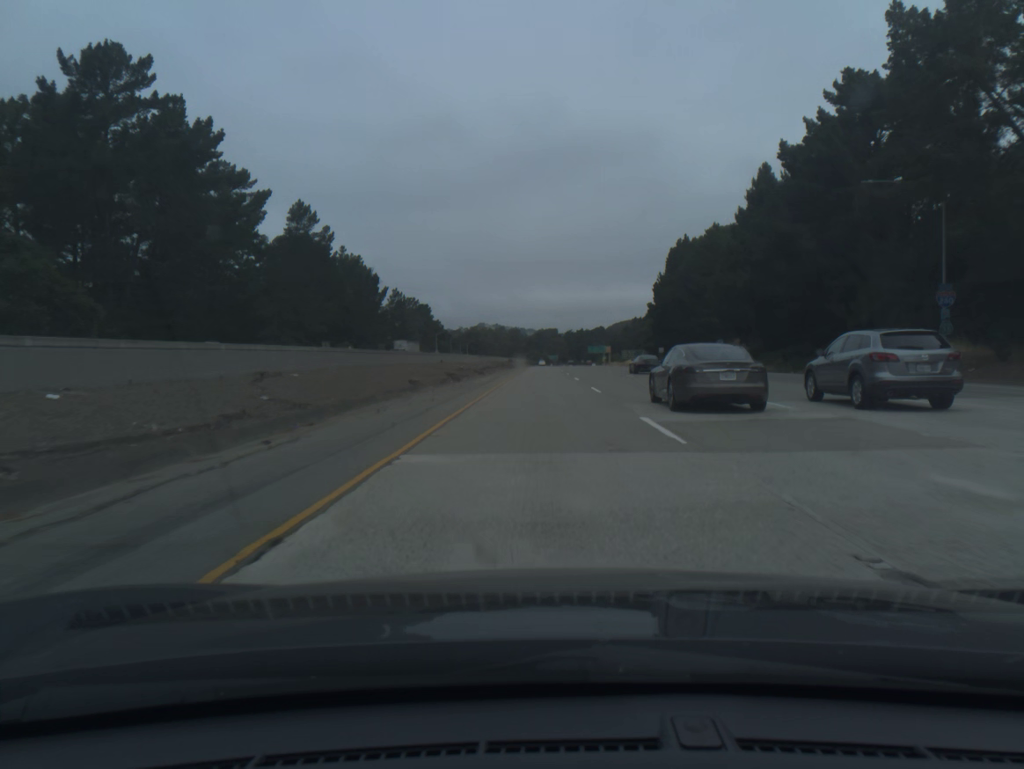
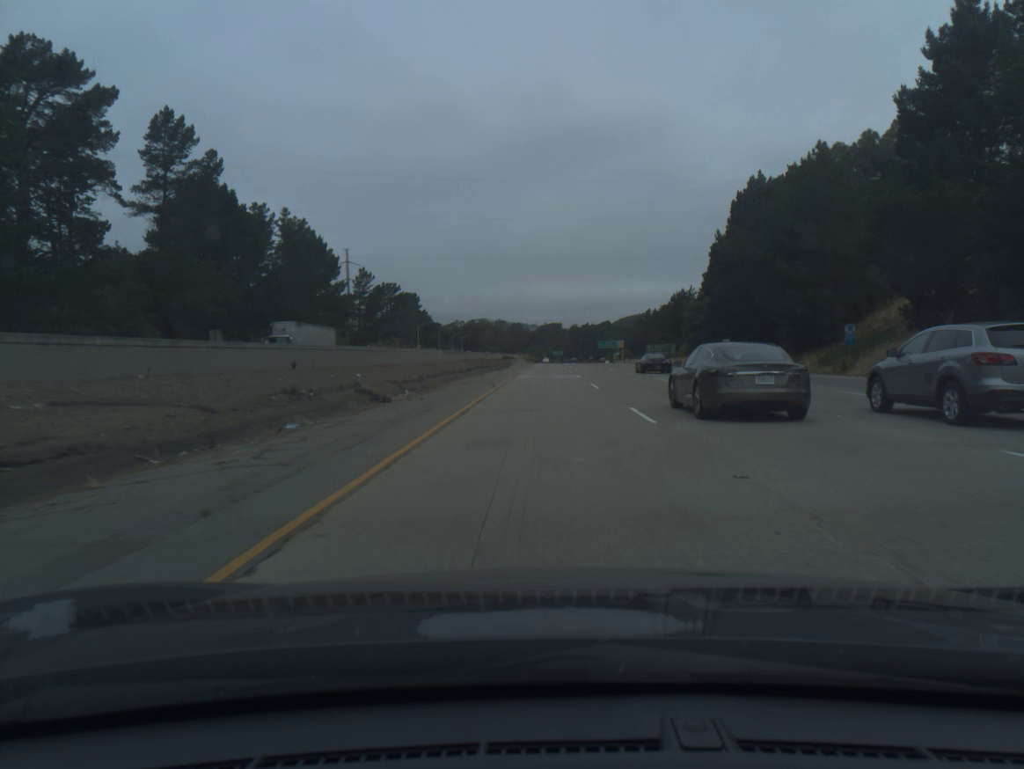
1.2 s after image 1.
(-0.1, +41.3) m; 0°
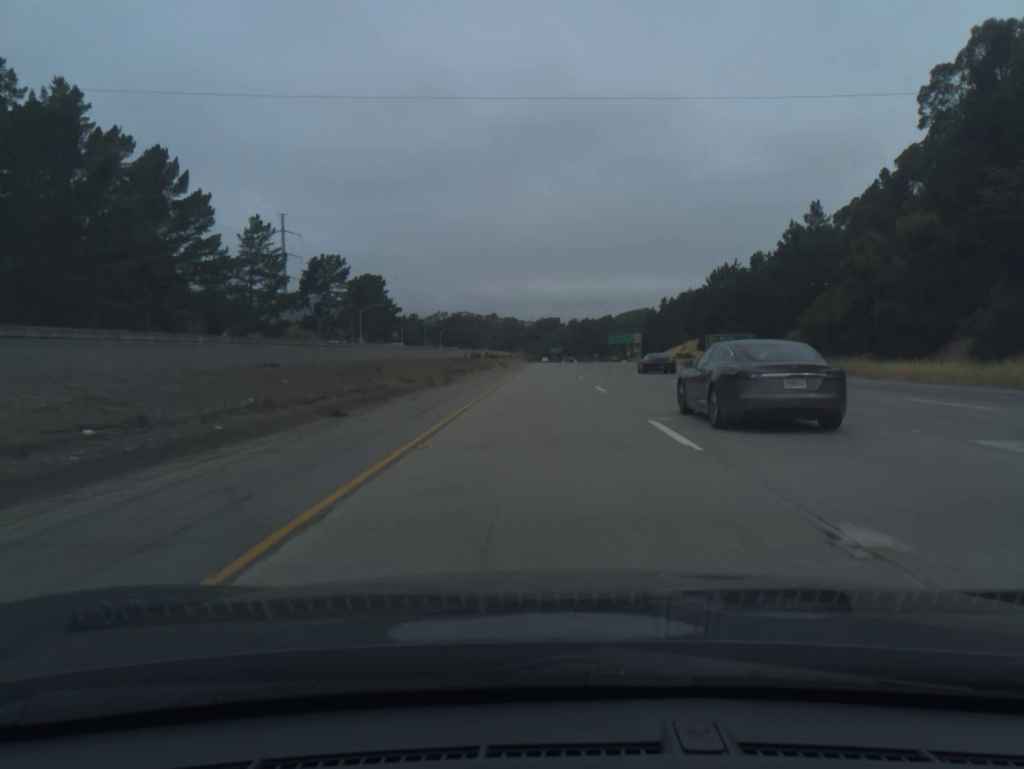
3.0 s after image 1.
(+0.1, +62.1) m; 0°
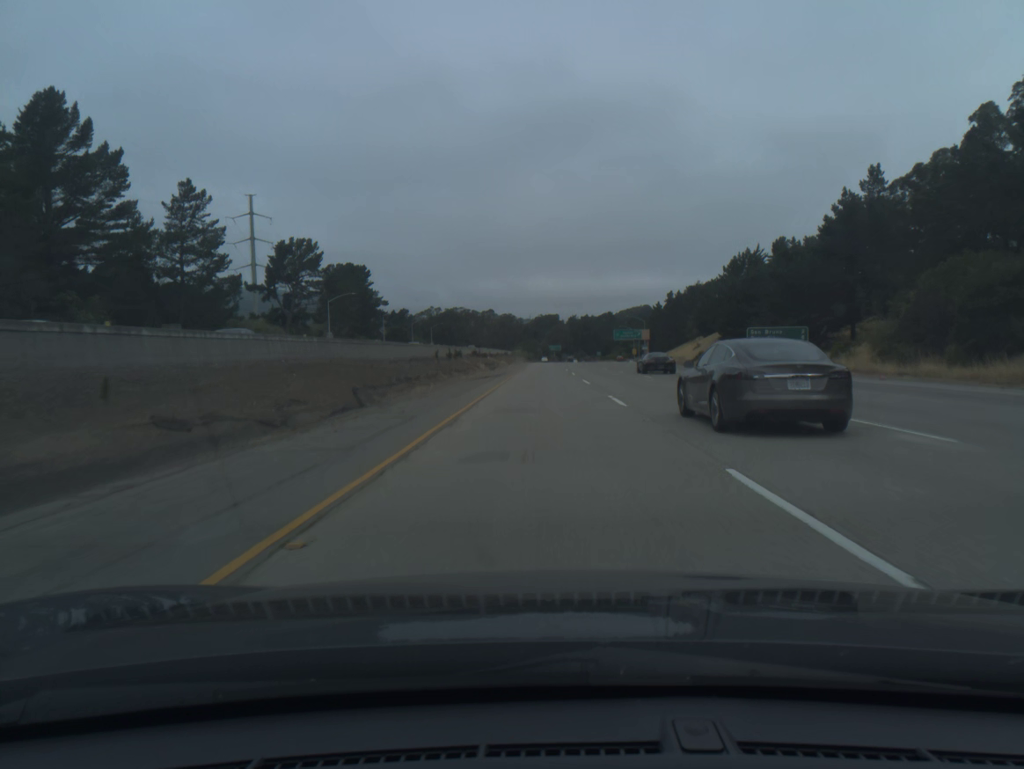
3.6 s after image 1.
(0.0, +20.7) m; 0°
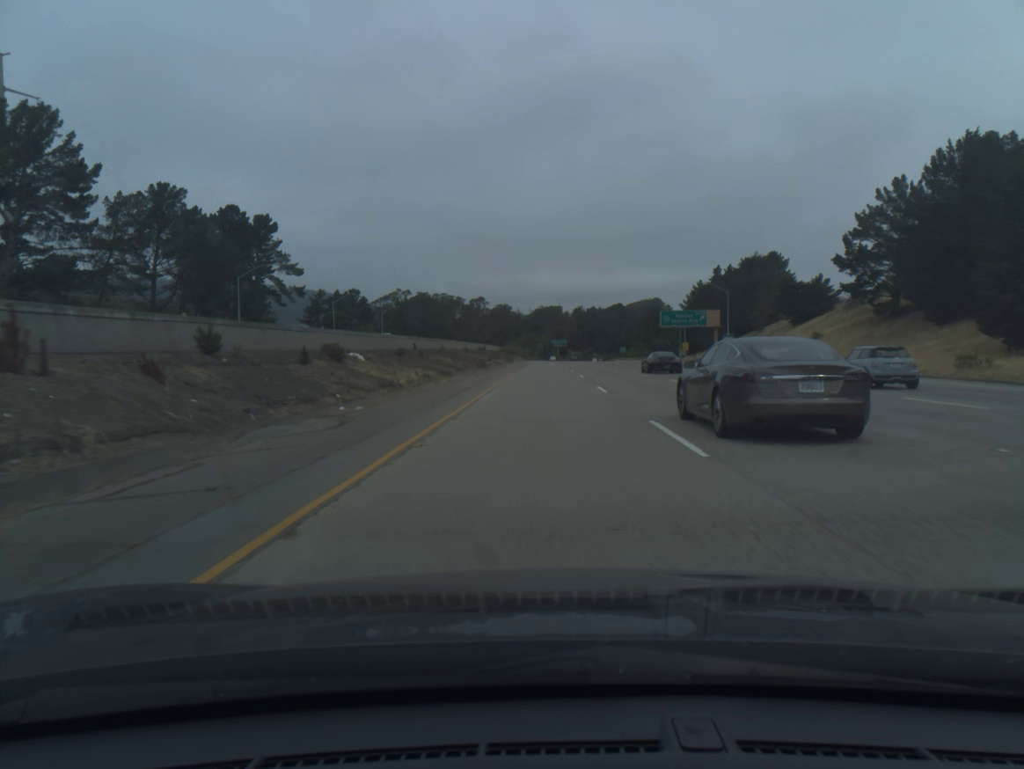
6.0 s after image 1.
(+0.1, +82.4) m; 0°
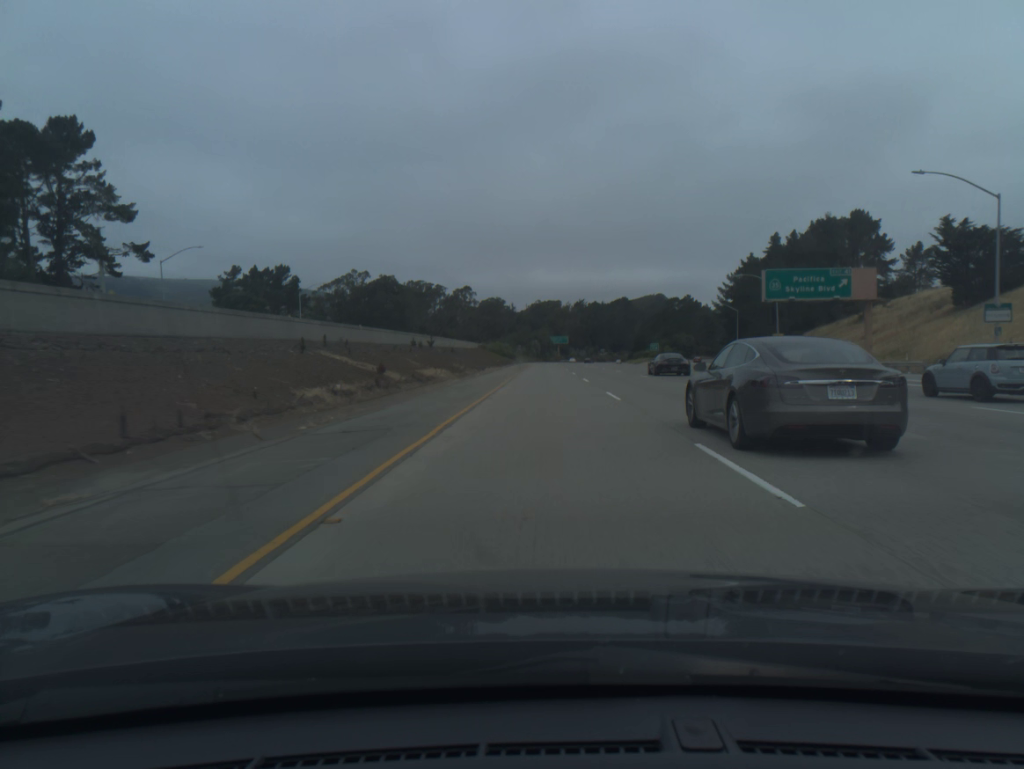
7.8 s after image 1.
(0.0, +61.6) m; 0°
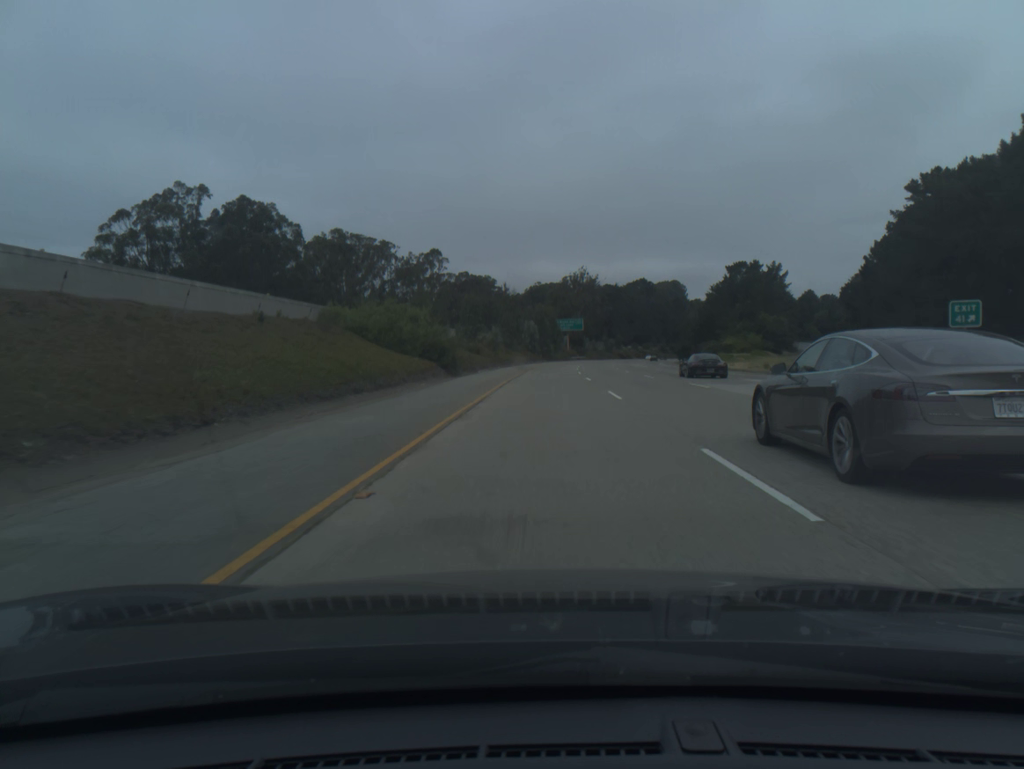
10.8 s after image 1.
(0.0, +102.6) m; 0°
